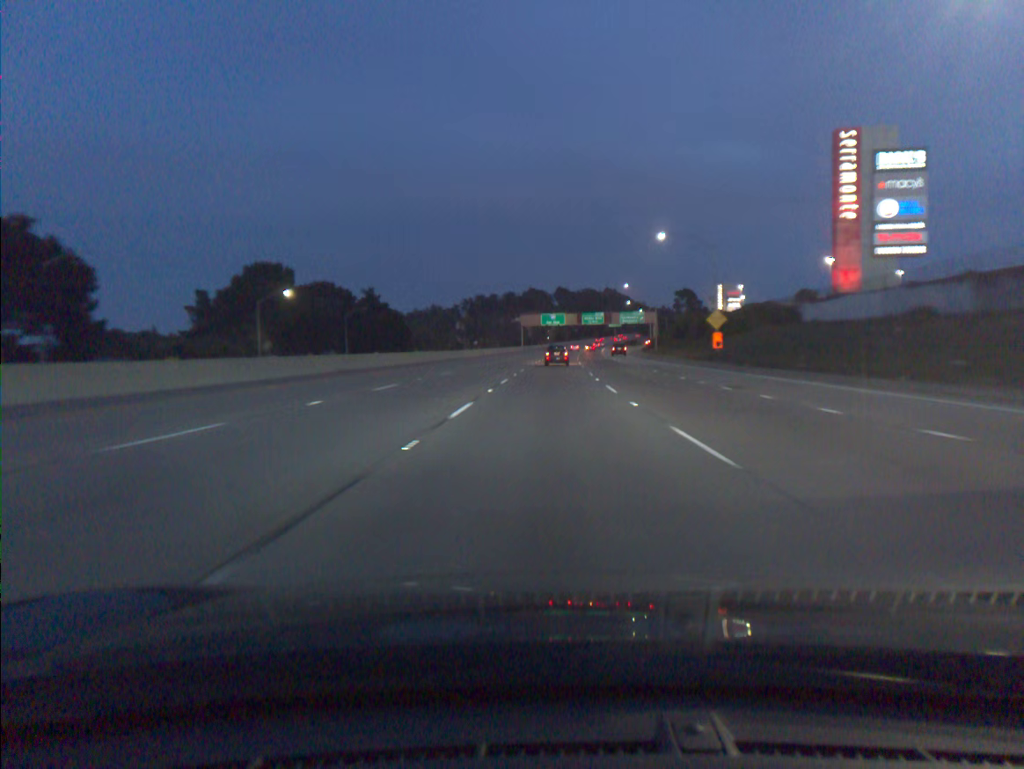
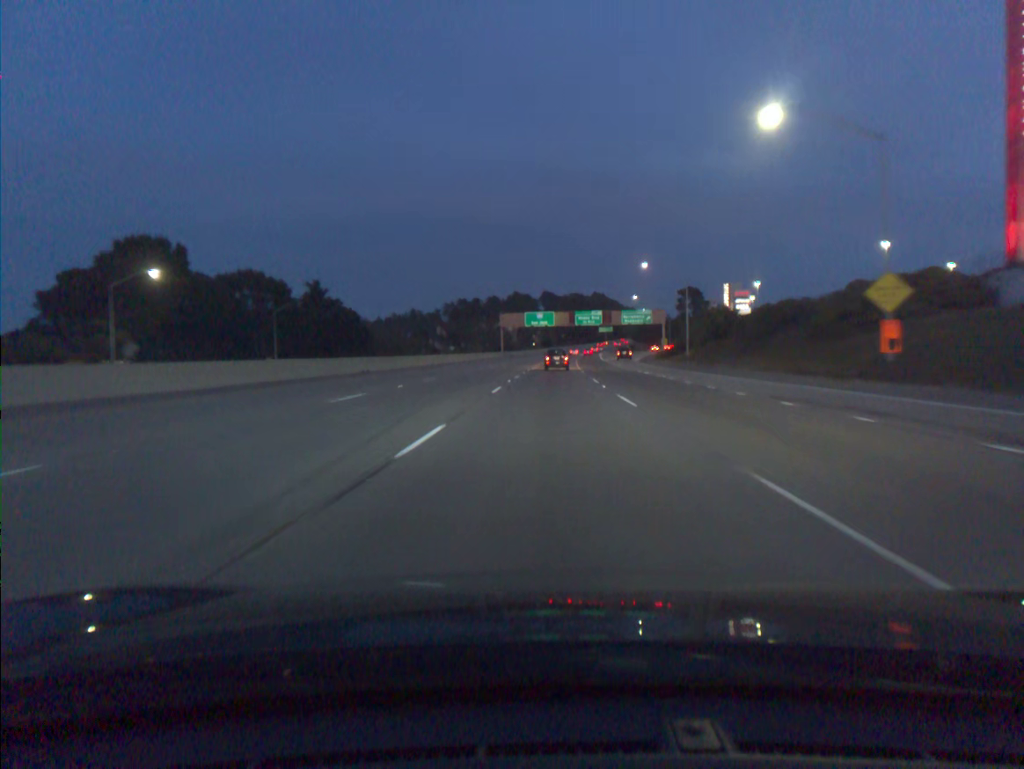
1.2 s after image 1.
(+0.3, +34.2) m; +1°
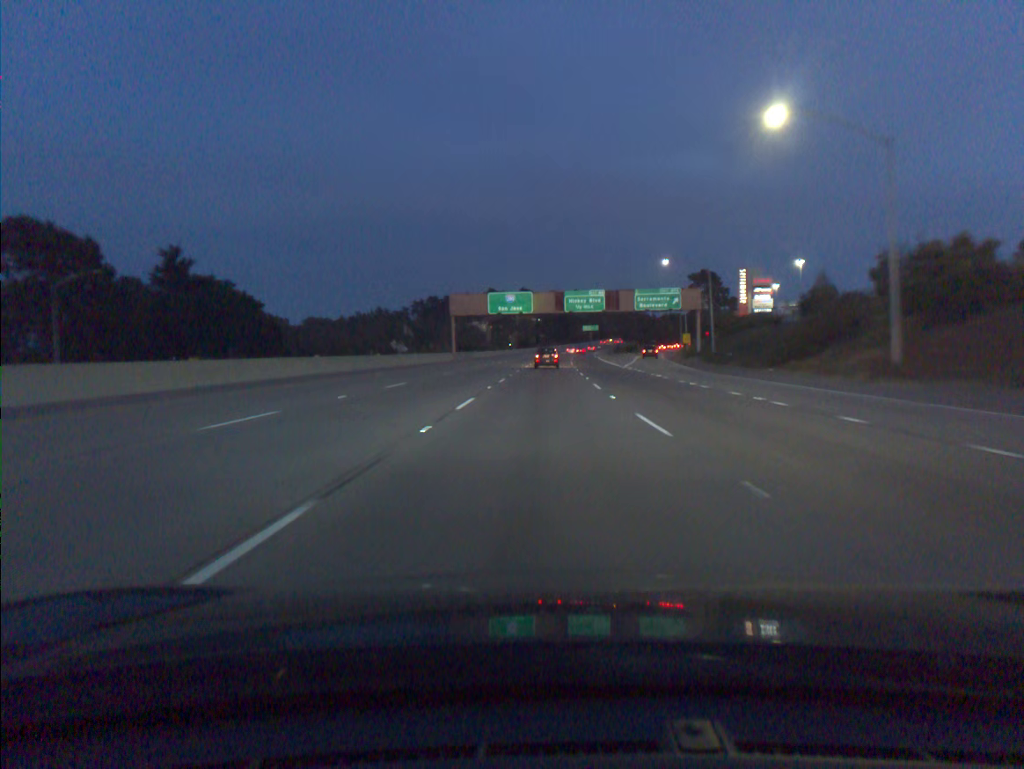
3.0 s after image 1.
(+0.8, +50.6) m; +2°
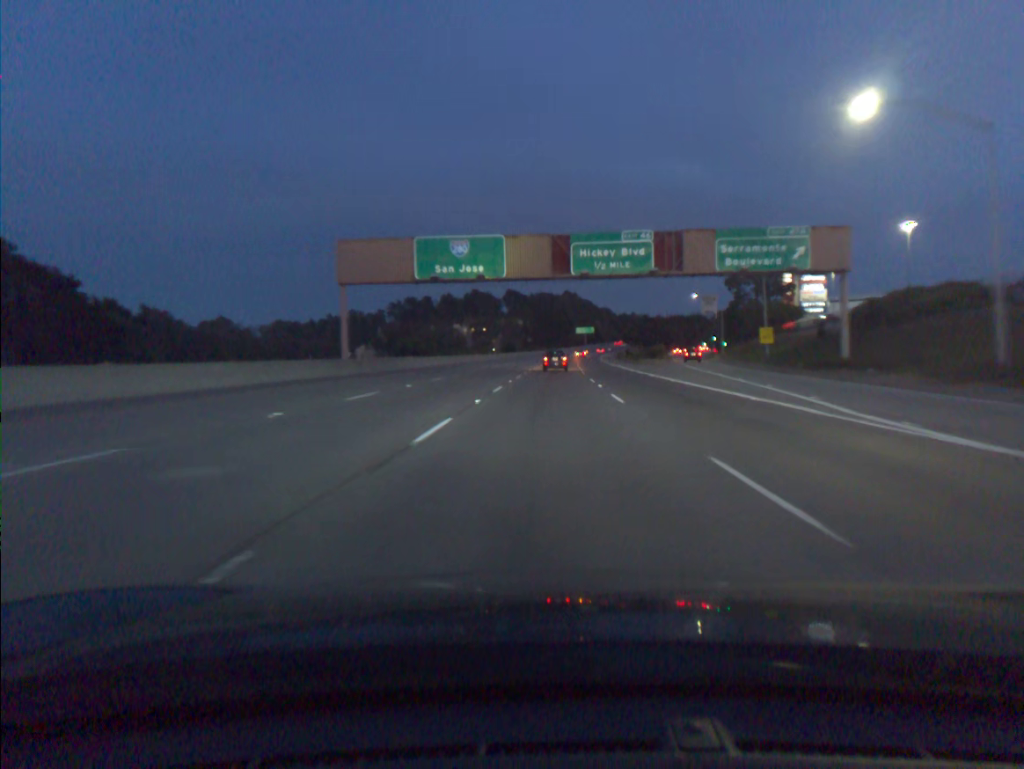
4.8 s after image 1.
(+0.3, +50.1) m; +1°
